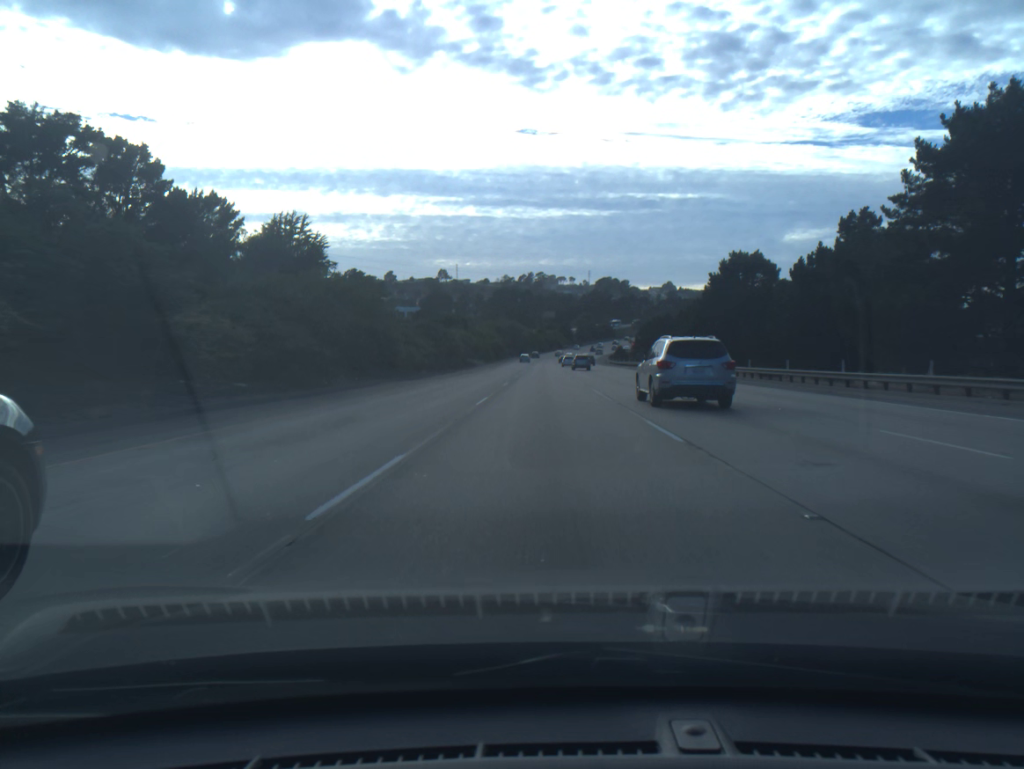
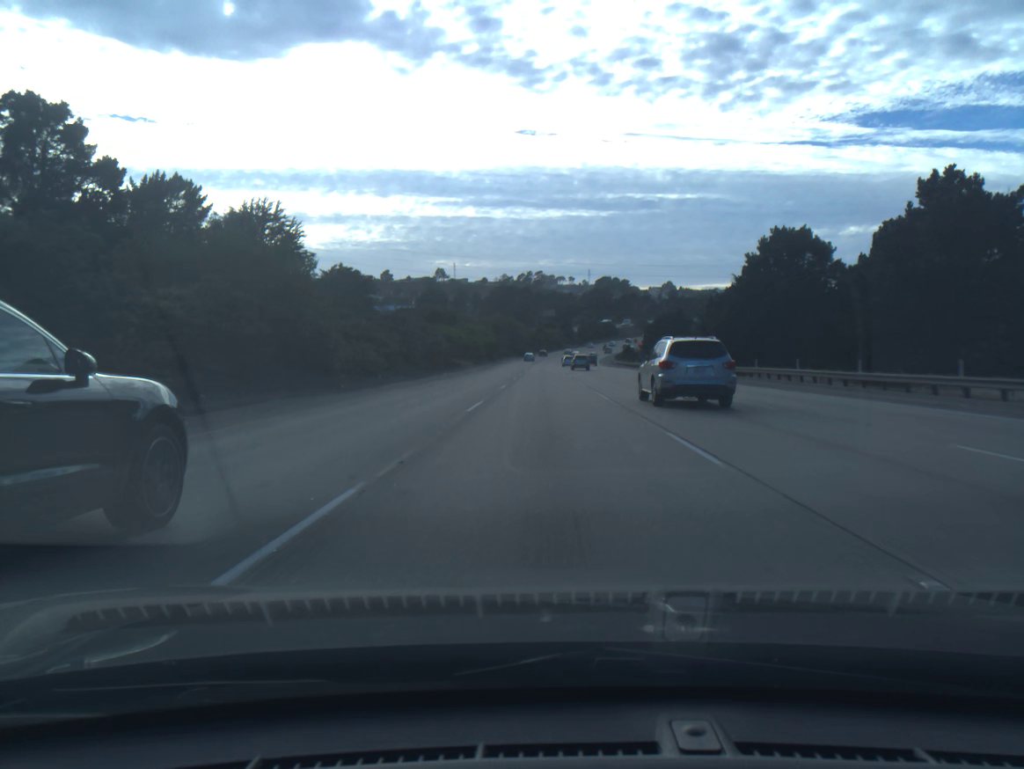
(0.0, +17.1) m; 0°
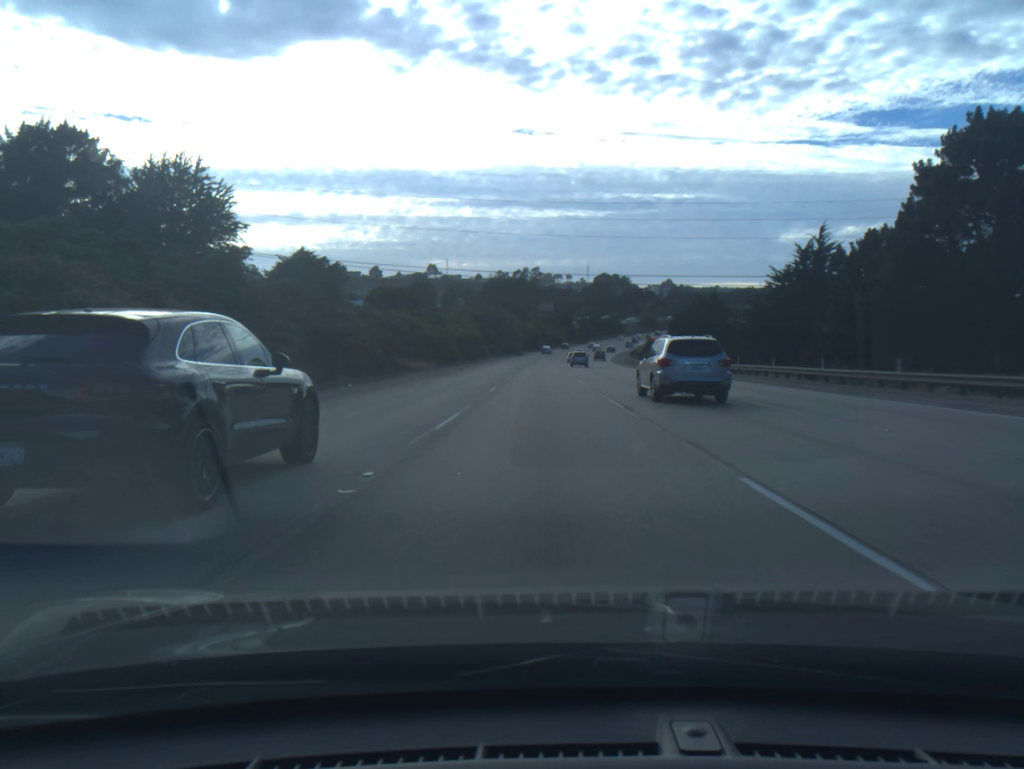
(+0.1, +34.1) m; 0°
